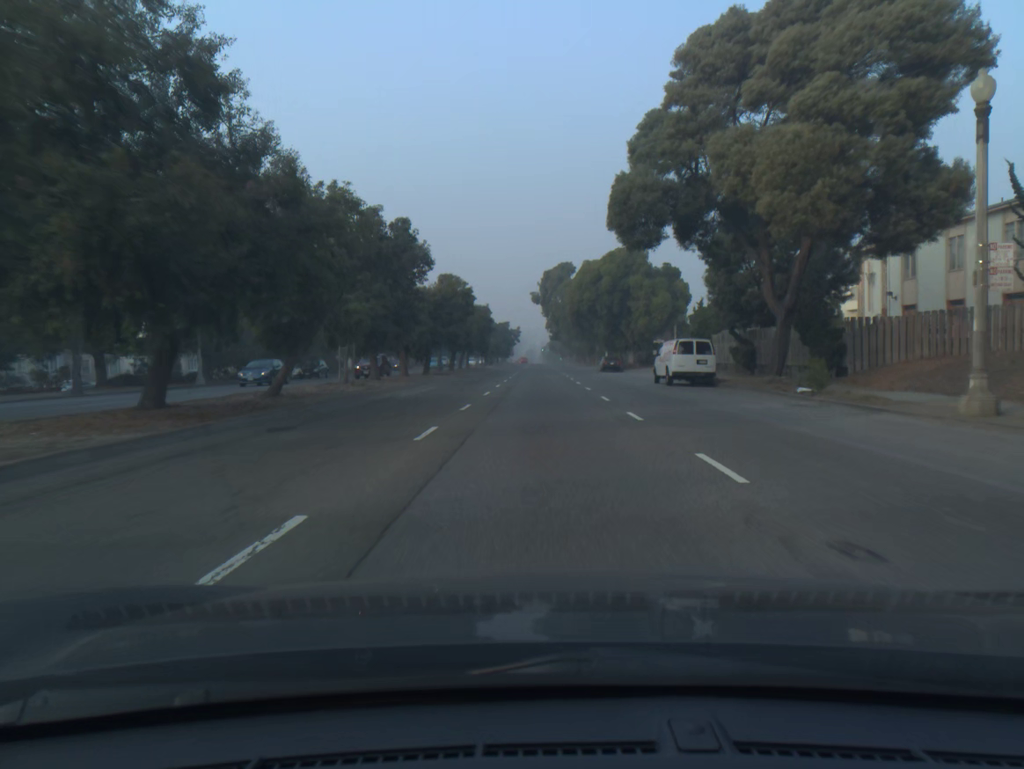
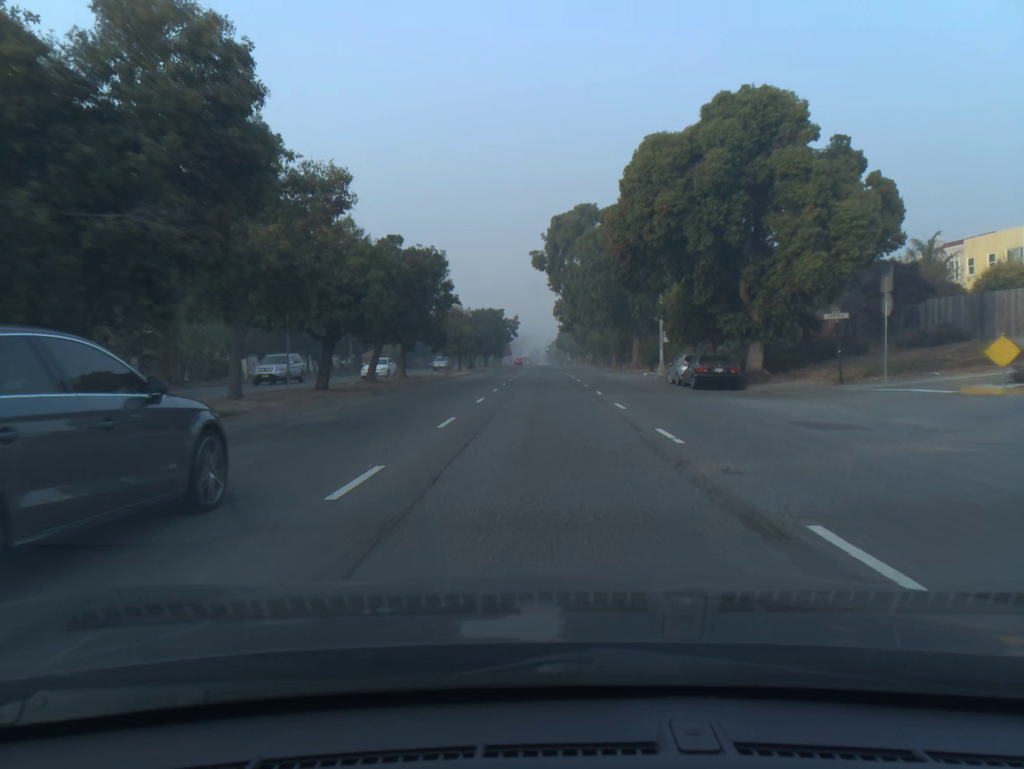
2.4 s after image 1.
(-0.1, +40.6) m; 0°
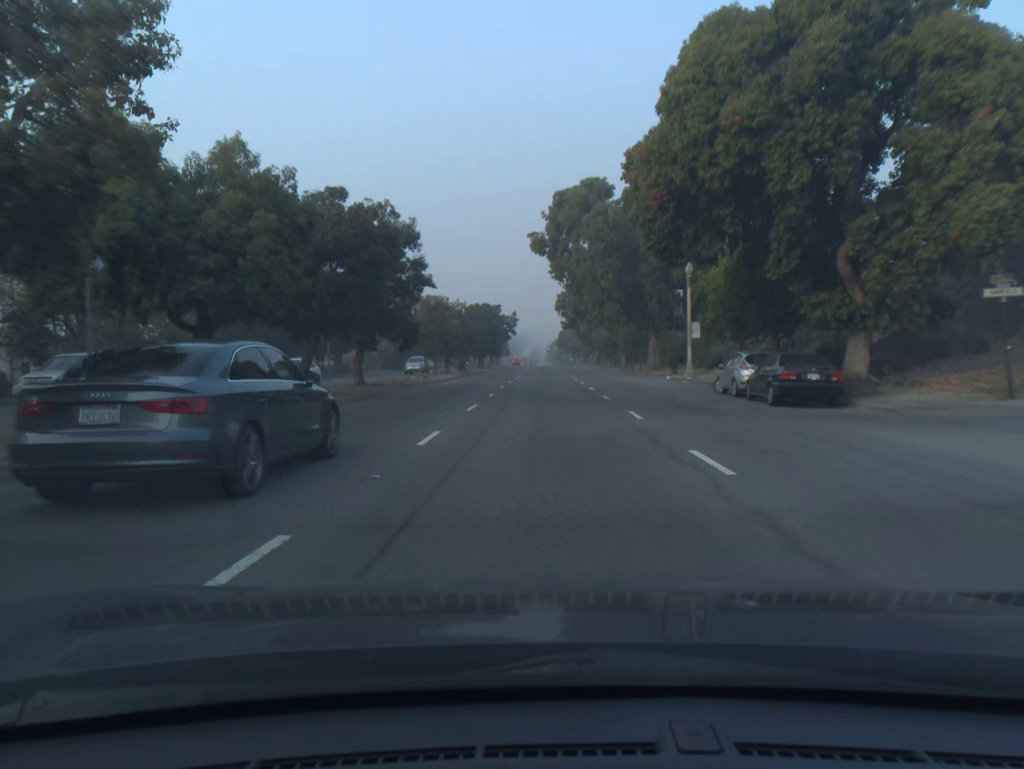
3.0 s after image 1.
(0.0, +10.1) m; 0°
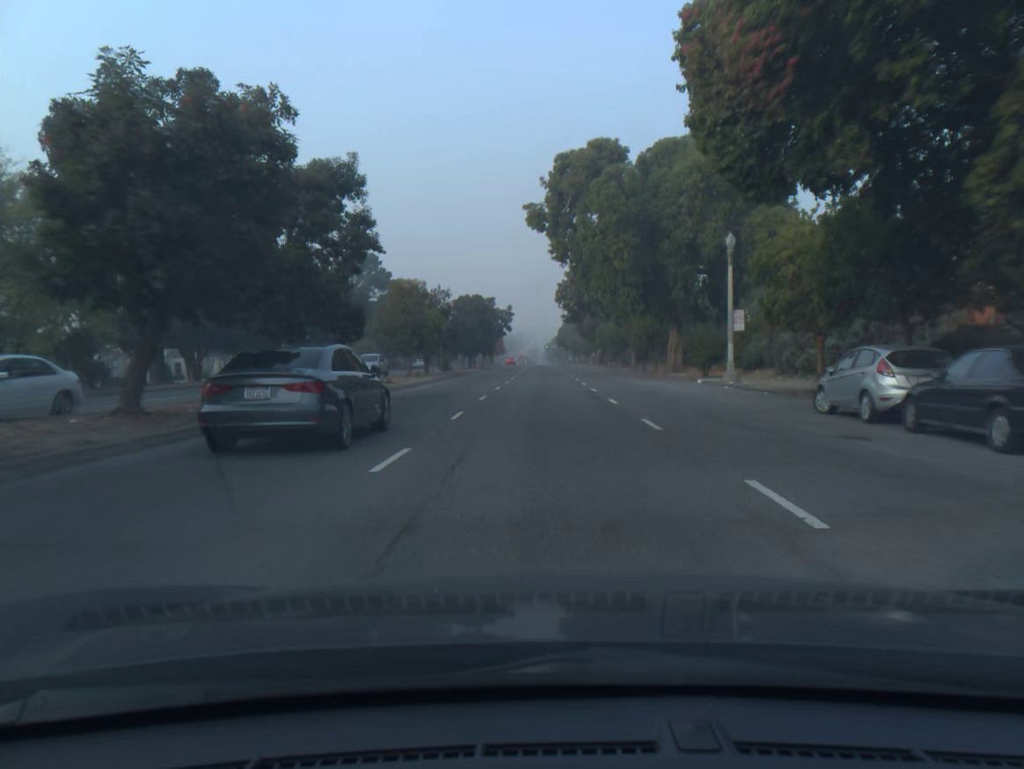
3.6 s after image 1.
(0.0, +10.1) m; 0°
